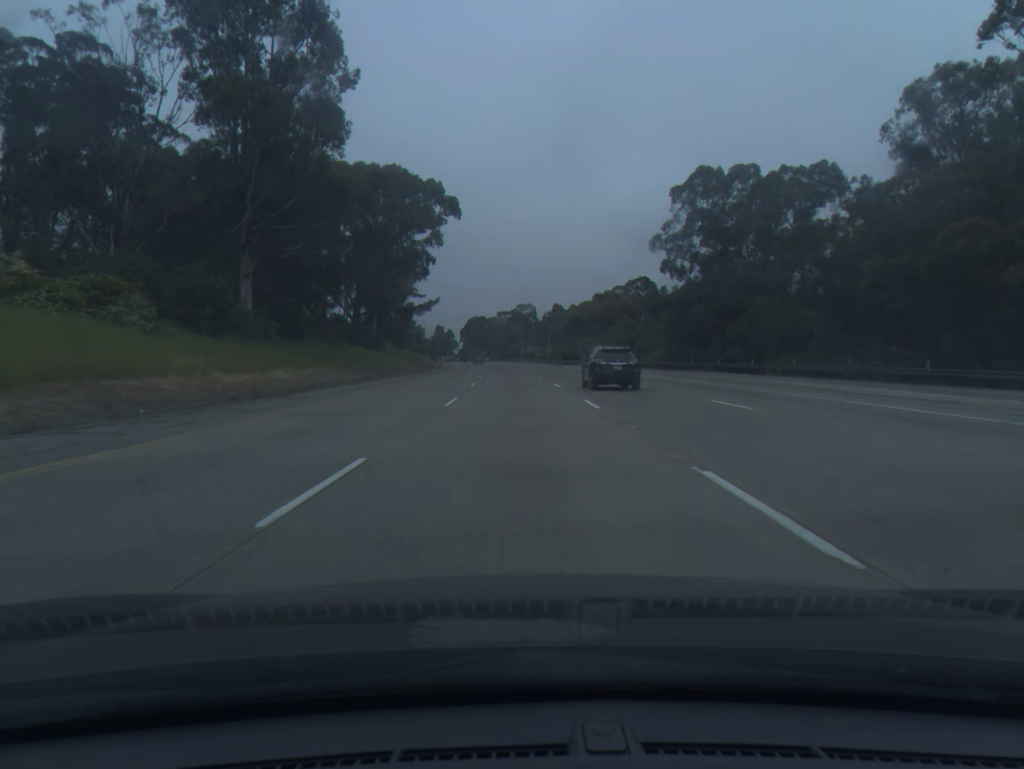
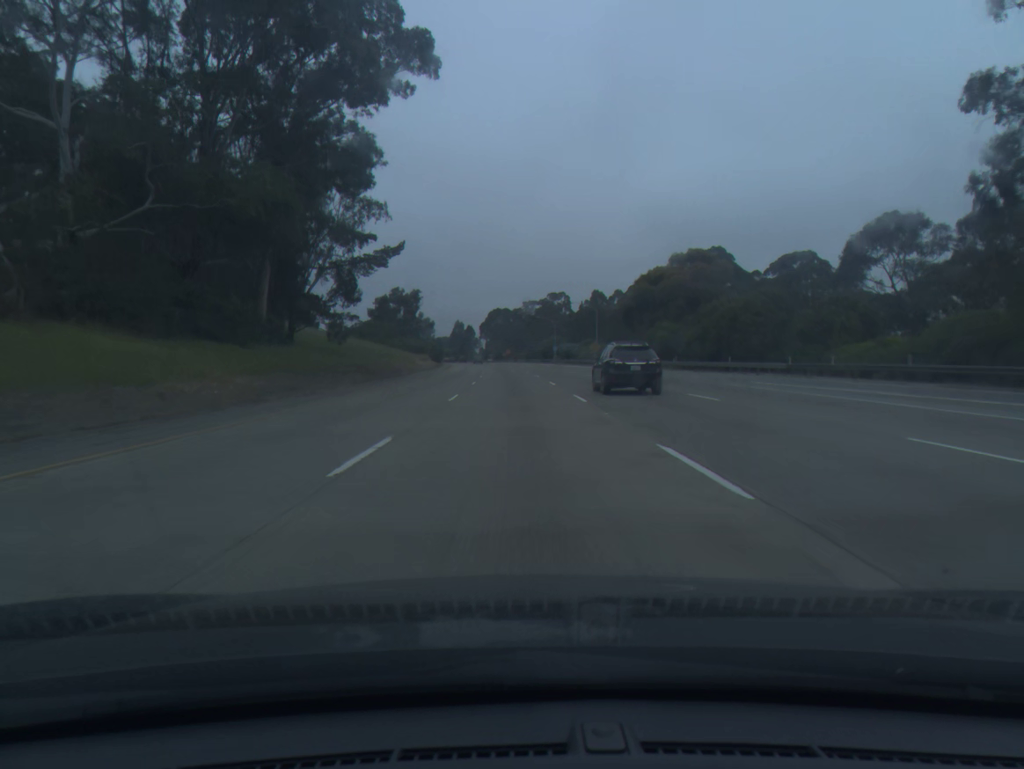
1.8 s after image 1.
(-0.7, +56.1) m; -2°
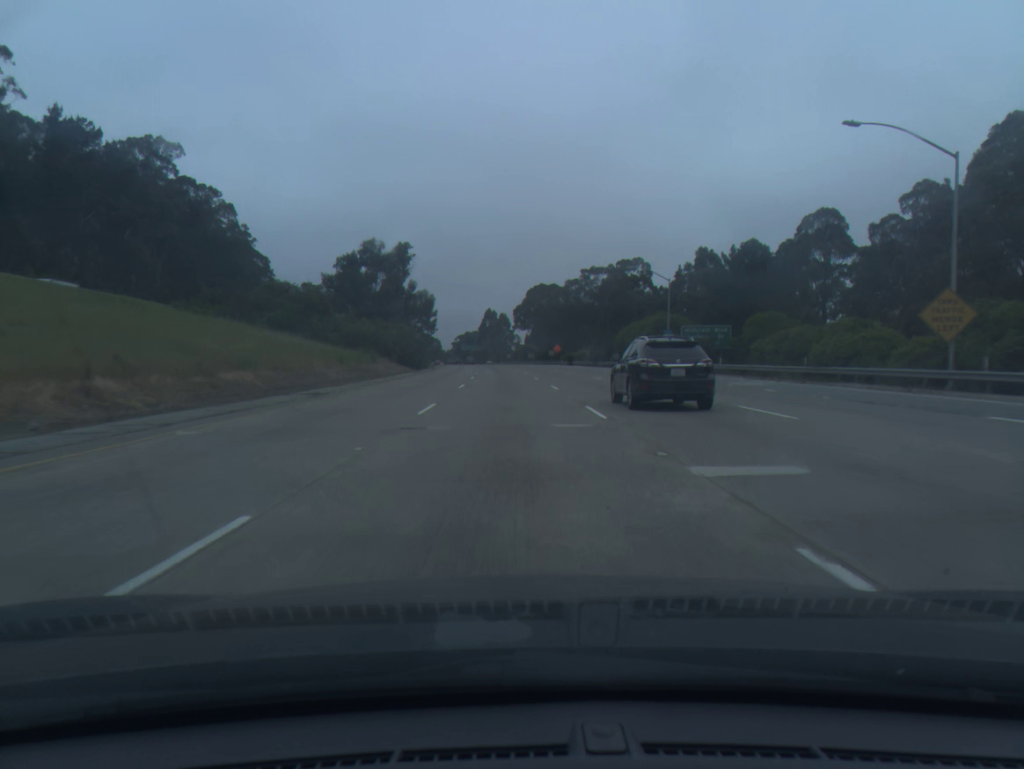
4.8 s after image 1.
(-2.6, +93.6) m; -3°
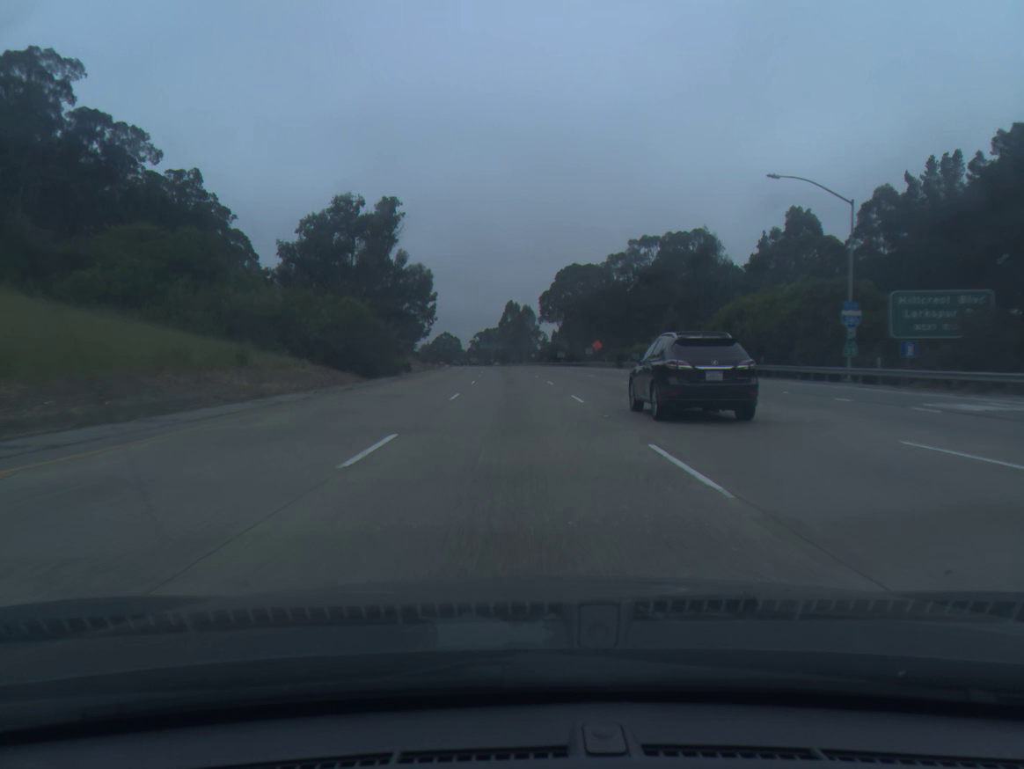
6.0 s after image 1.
(-0.6, +37.4) m; -2°
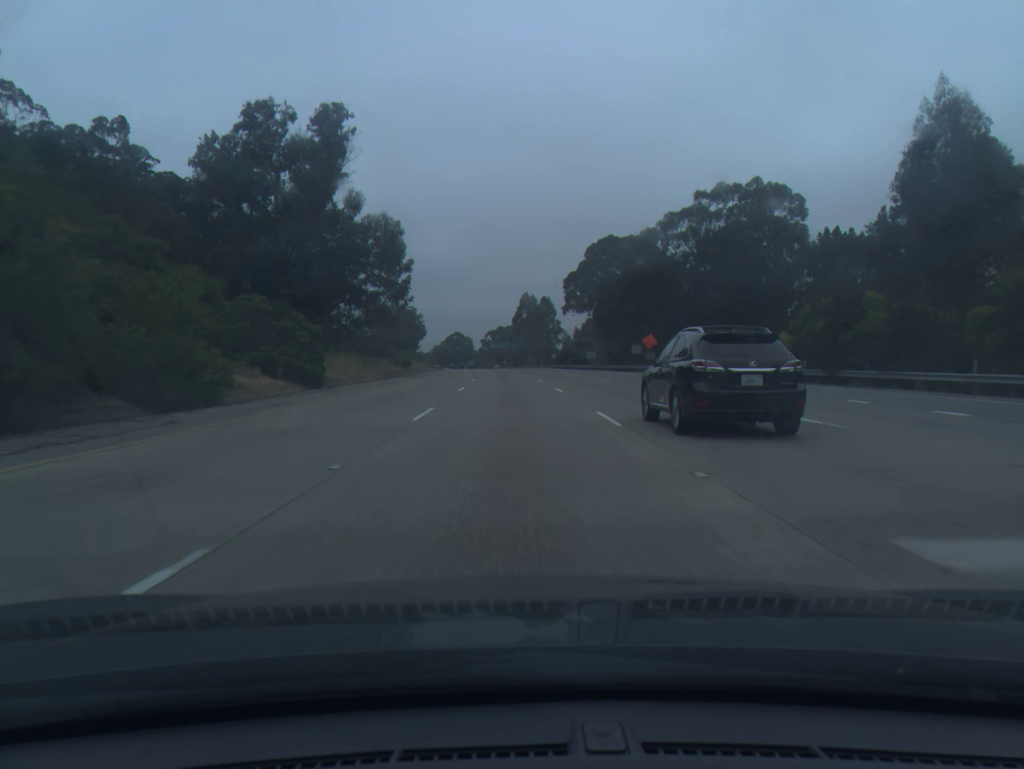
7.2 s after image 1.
(-0.4, +37.4) m; -1°
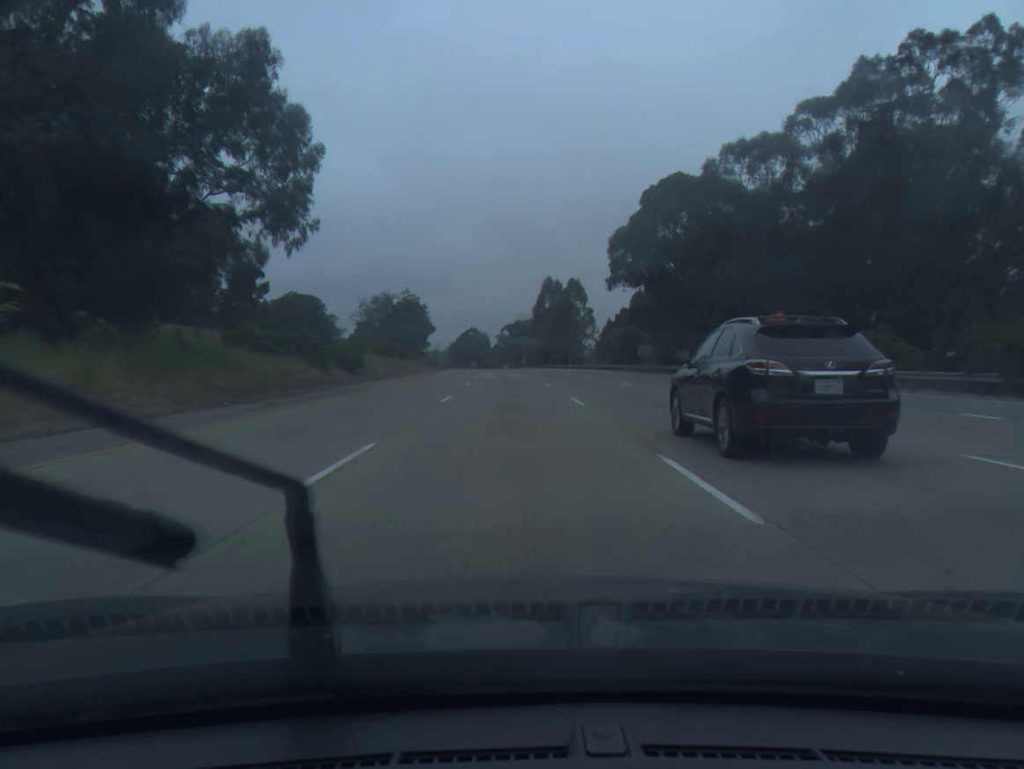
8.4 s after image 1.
(-0.5, +37.3) m; -2°
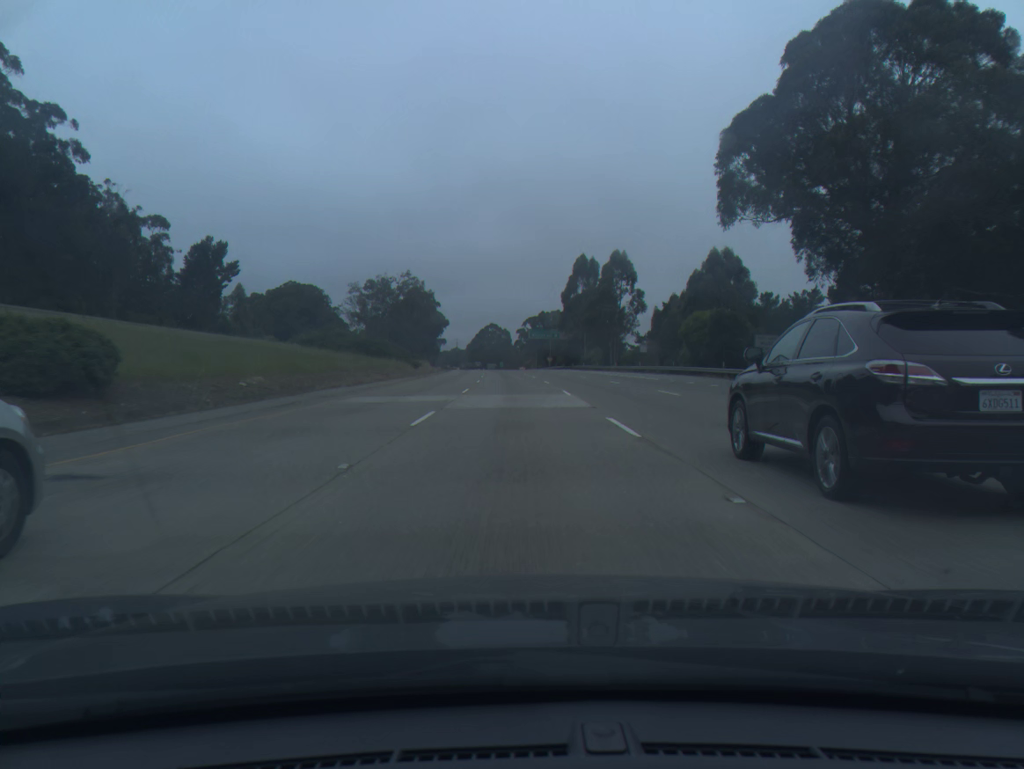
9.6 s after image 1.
(-0.6, +37.2) m; -2°
